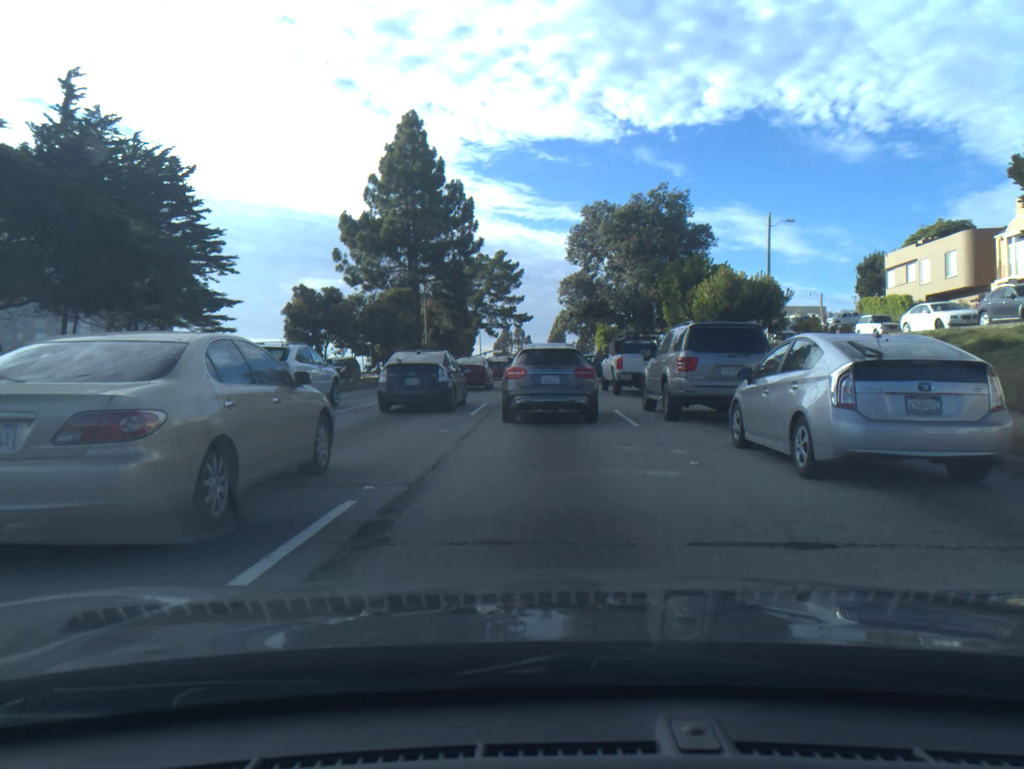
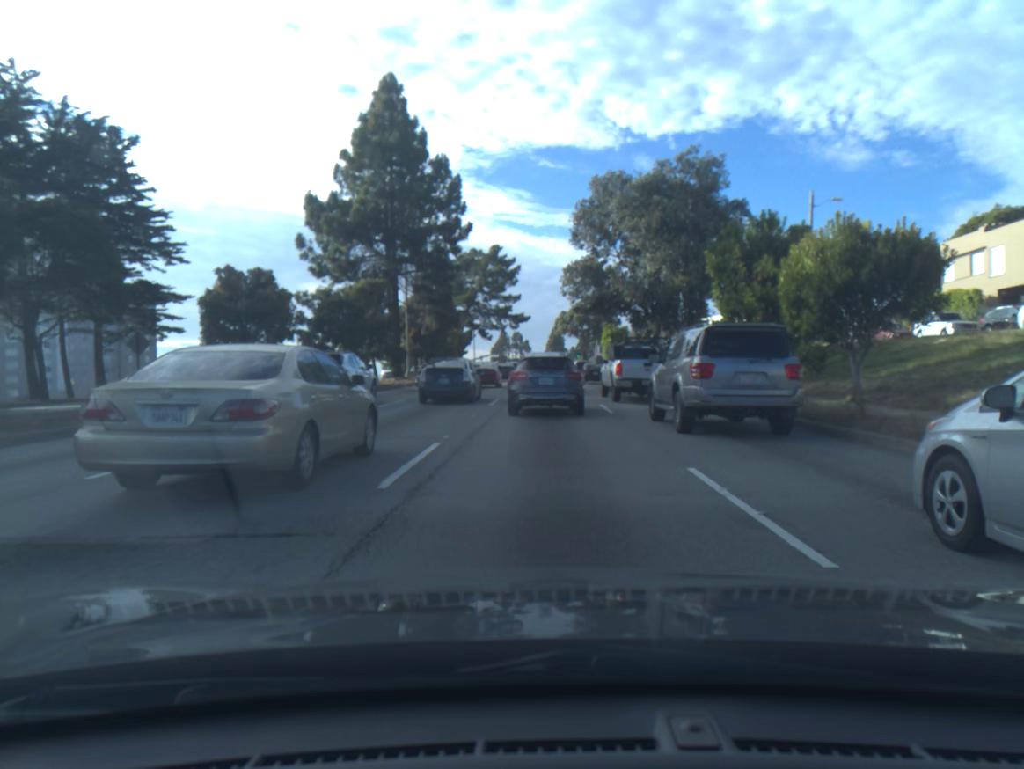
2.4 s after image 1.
(0.0, +9.4) m; 0°
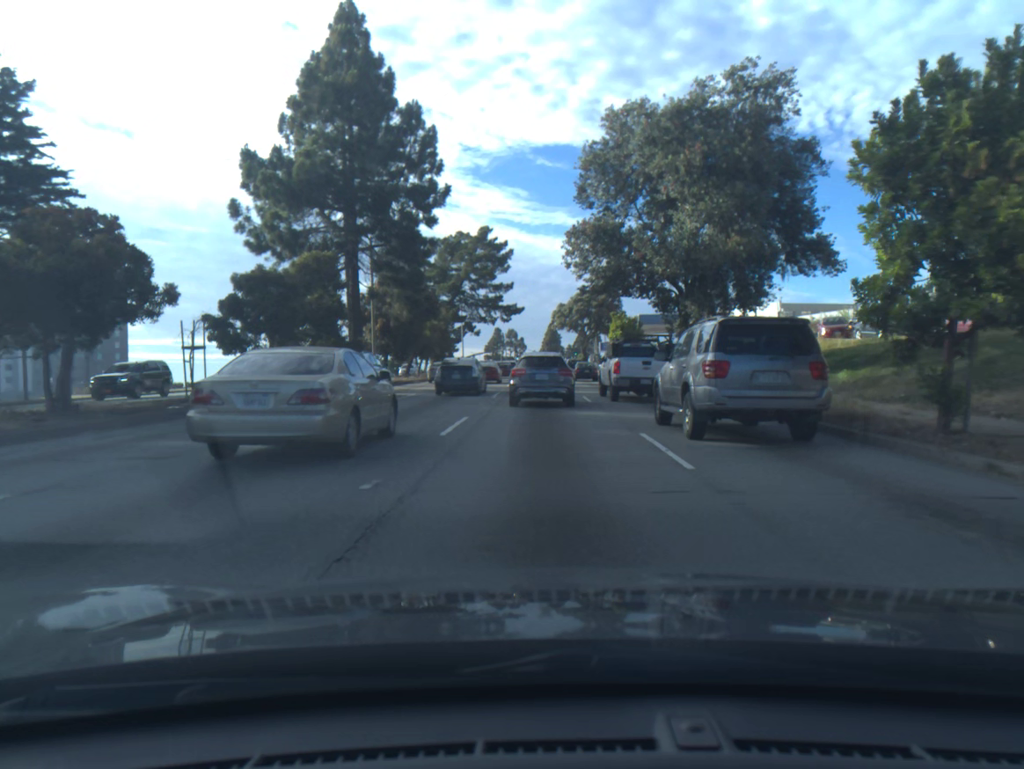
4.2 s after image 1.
(0.0, +10.5) m; 0°
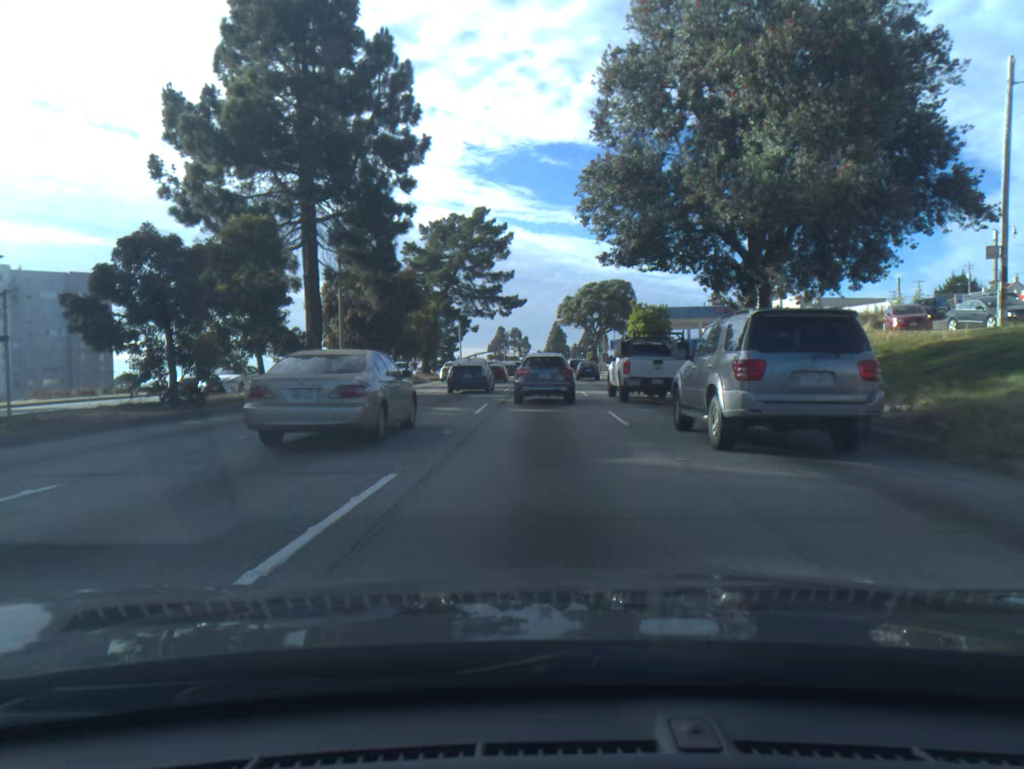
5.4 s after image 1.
(0.0, +8.9) m; -1°
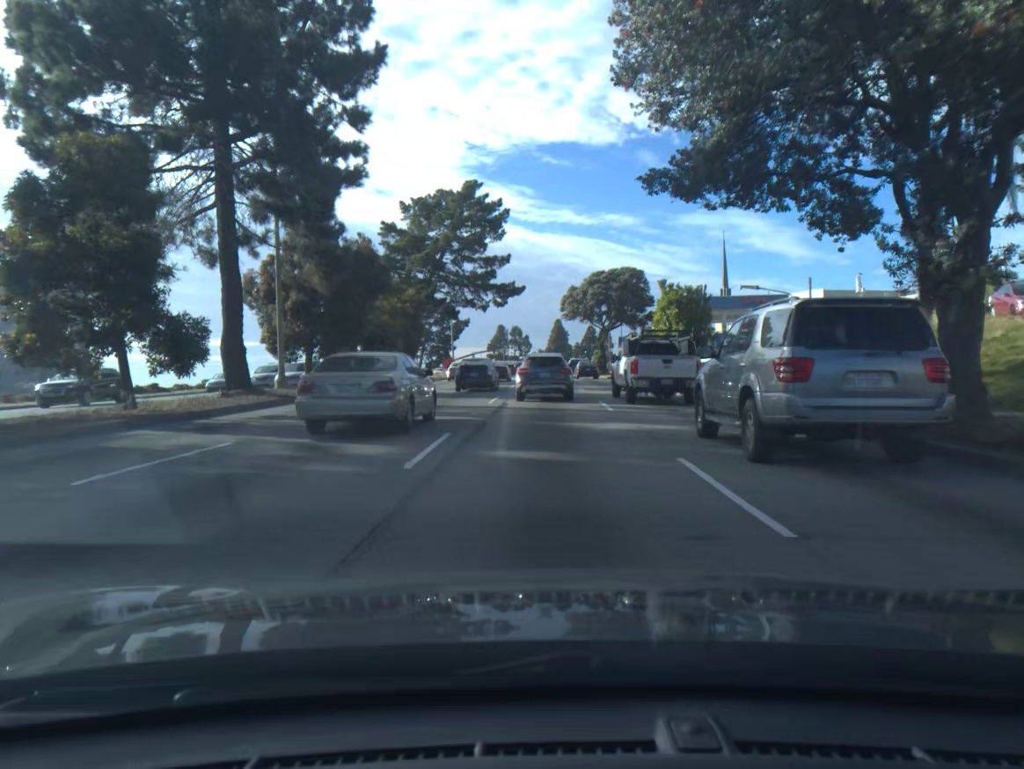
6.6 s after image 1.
(0.0, +9.7) m; 0°
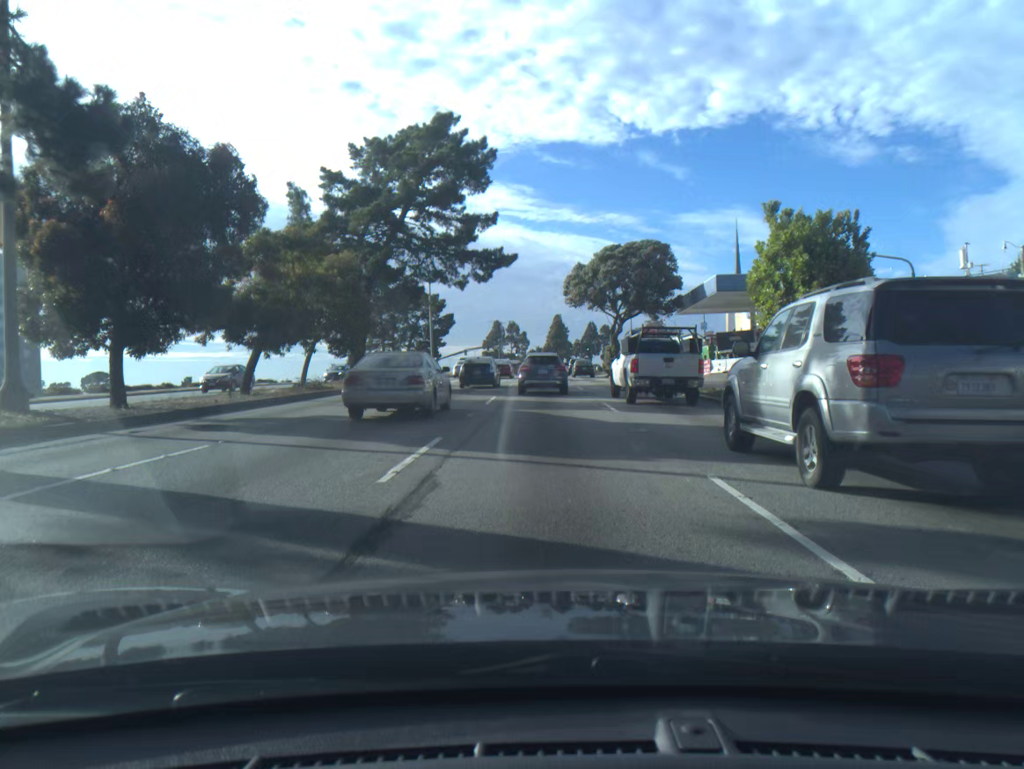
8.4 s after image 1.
(-0.1, +15.7) m; 0°
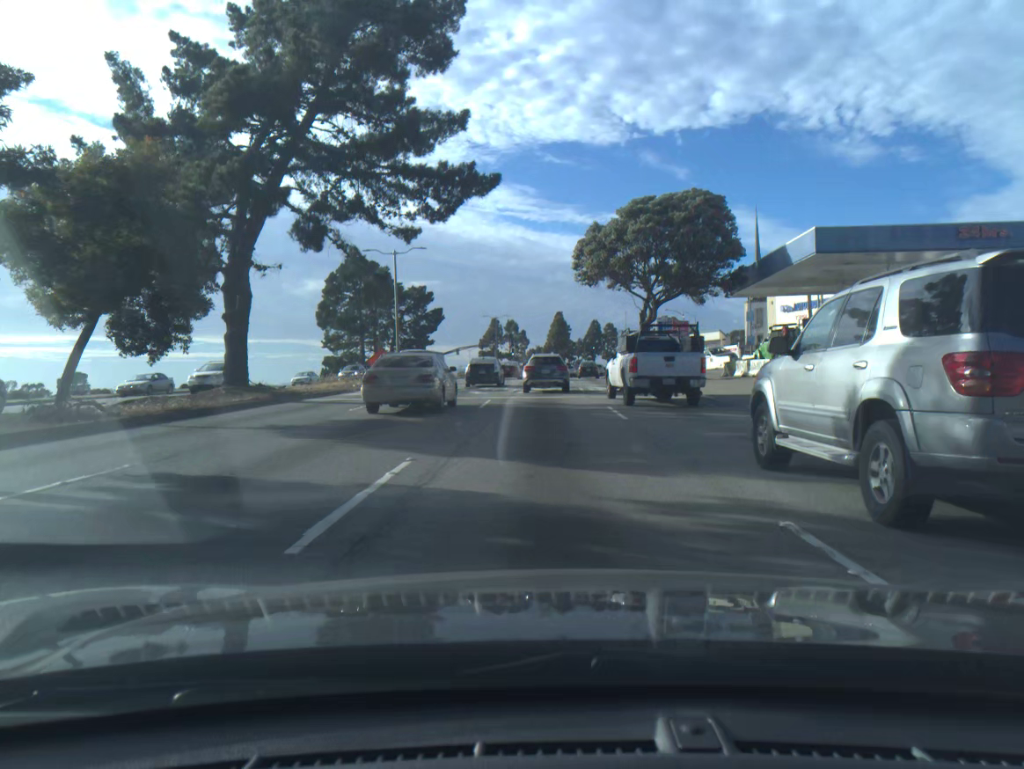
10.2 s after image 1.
(+0.1, +17.3) m; 0°
